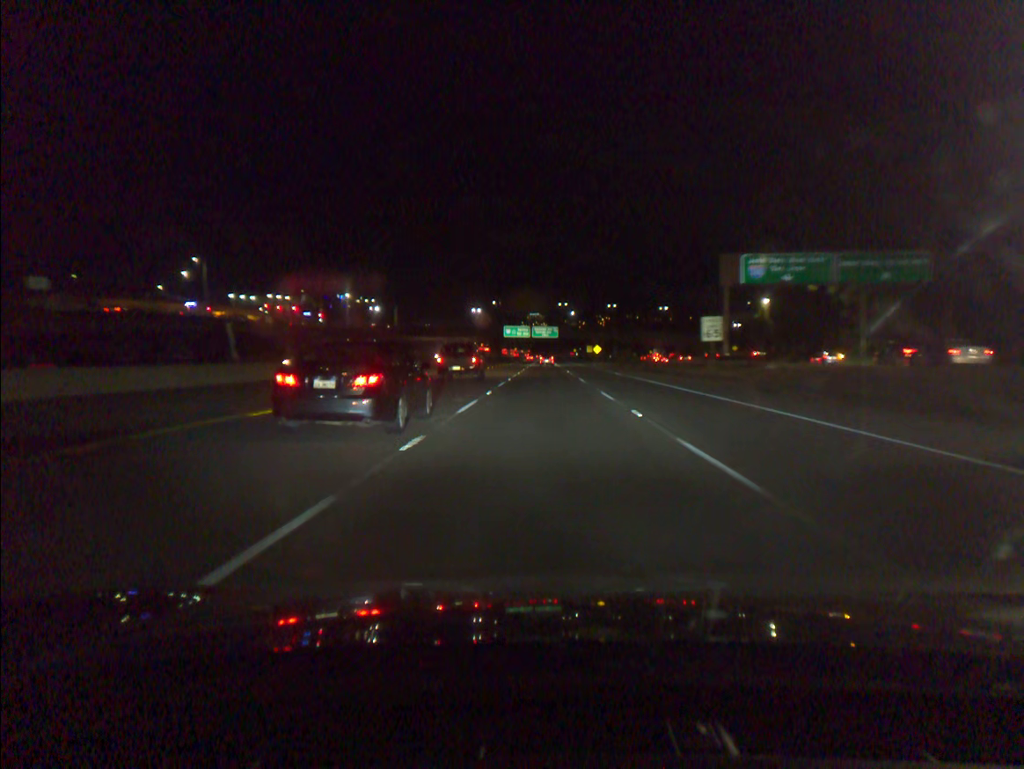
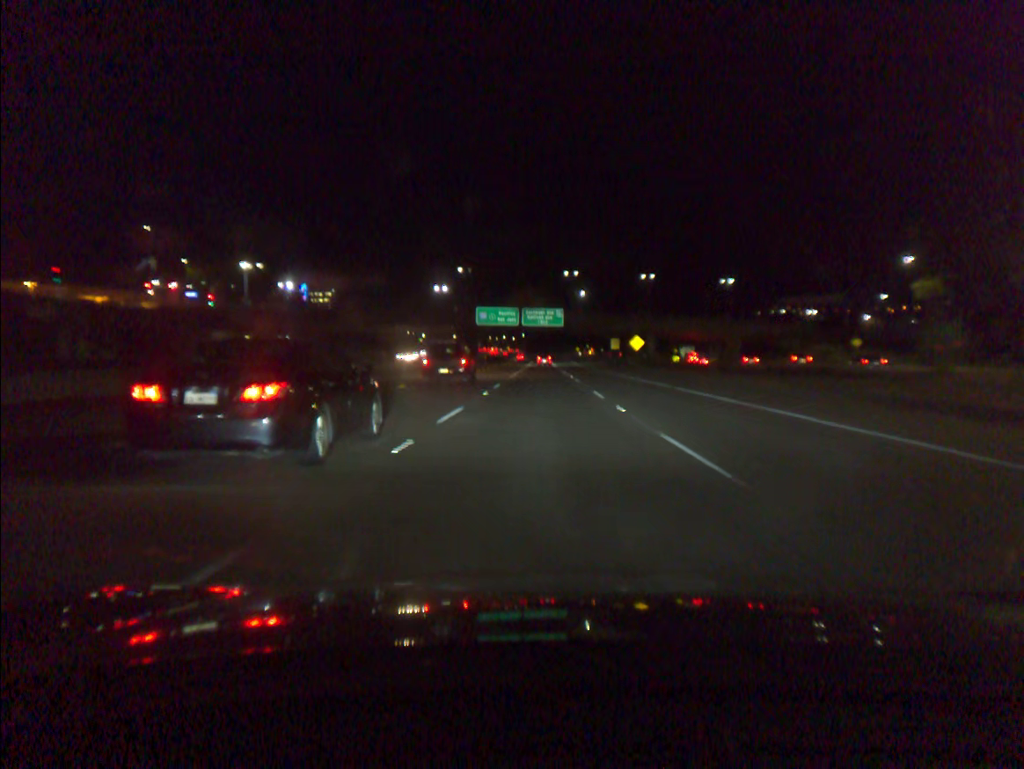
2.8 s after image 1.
(+0.4, +75.3) m; 0°
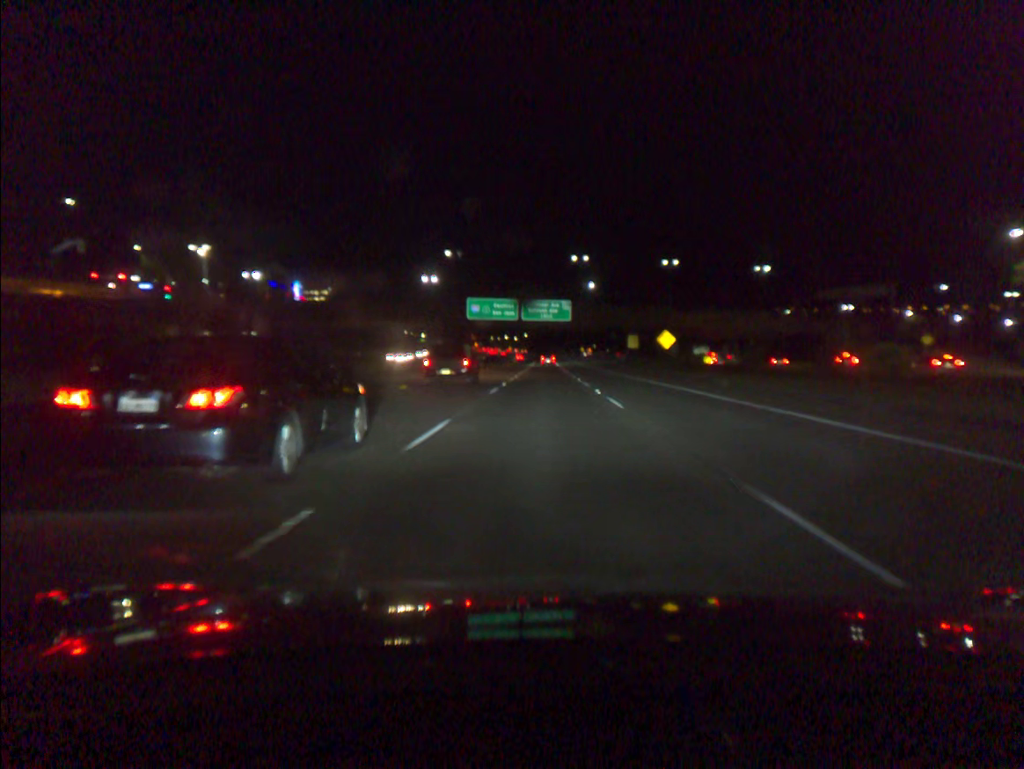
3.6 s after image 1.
(0.0, +20.1) m; 0°
